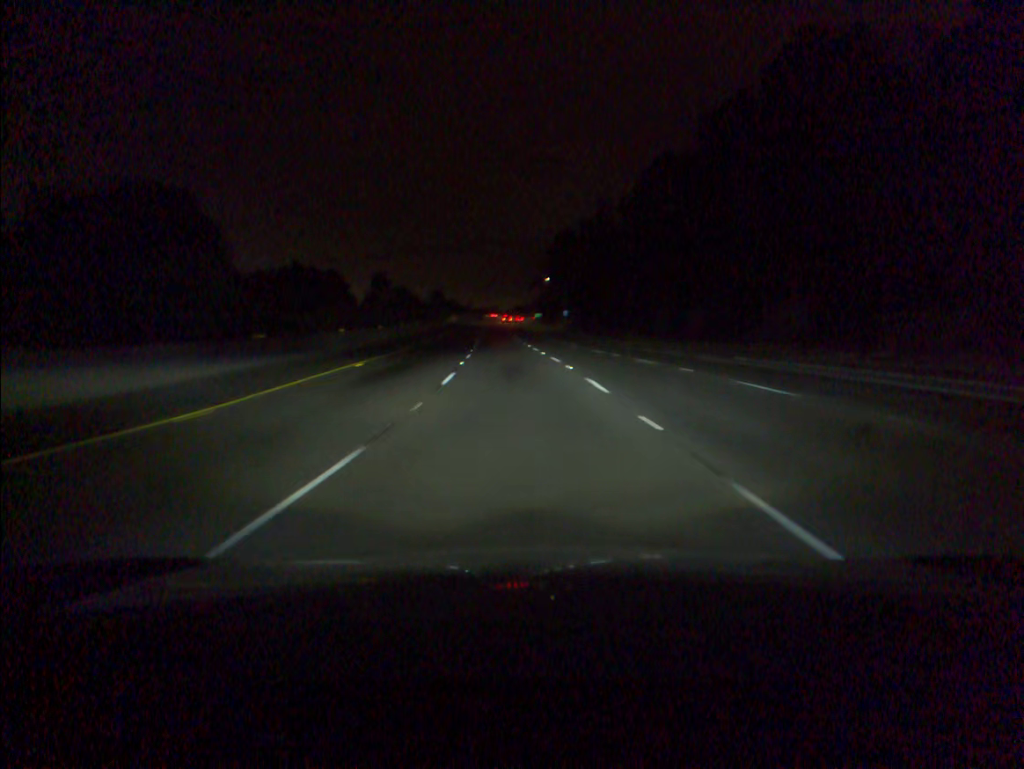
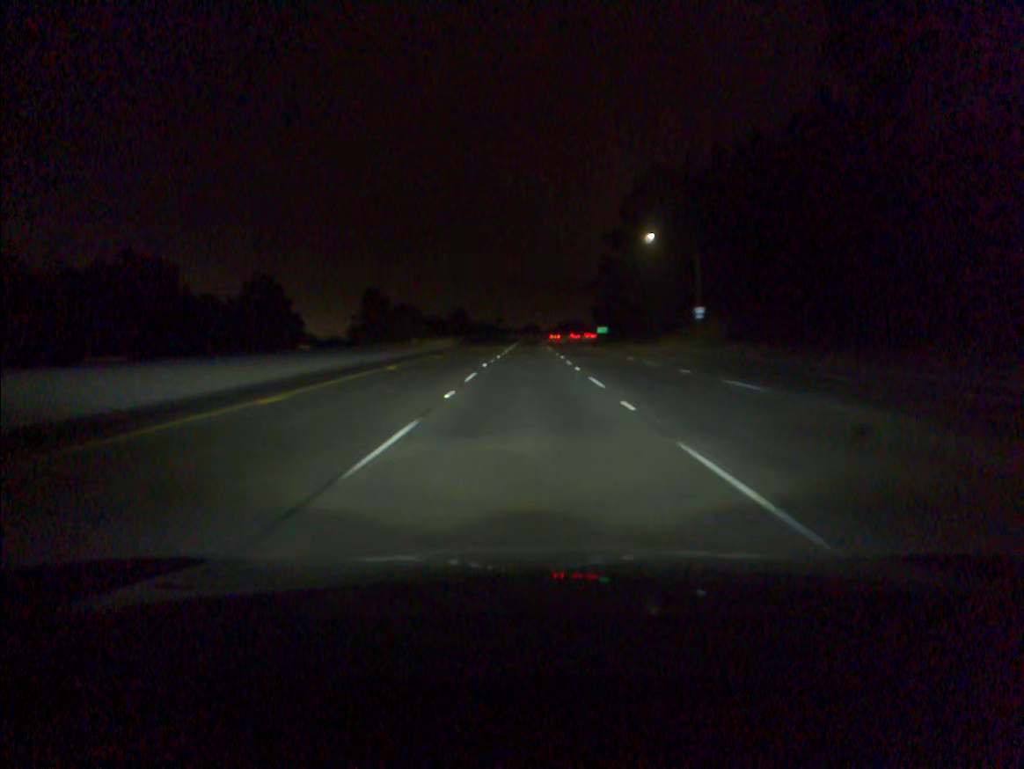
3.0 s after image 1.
(-3.5, +99.1) m; -3°
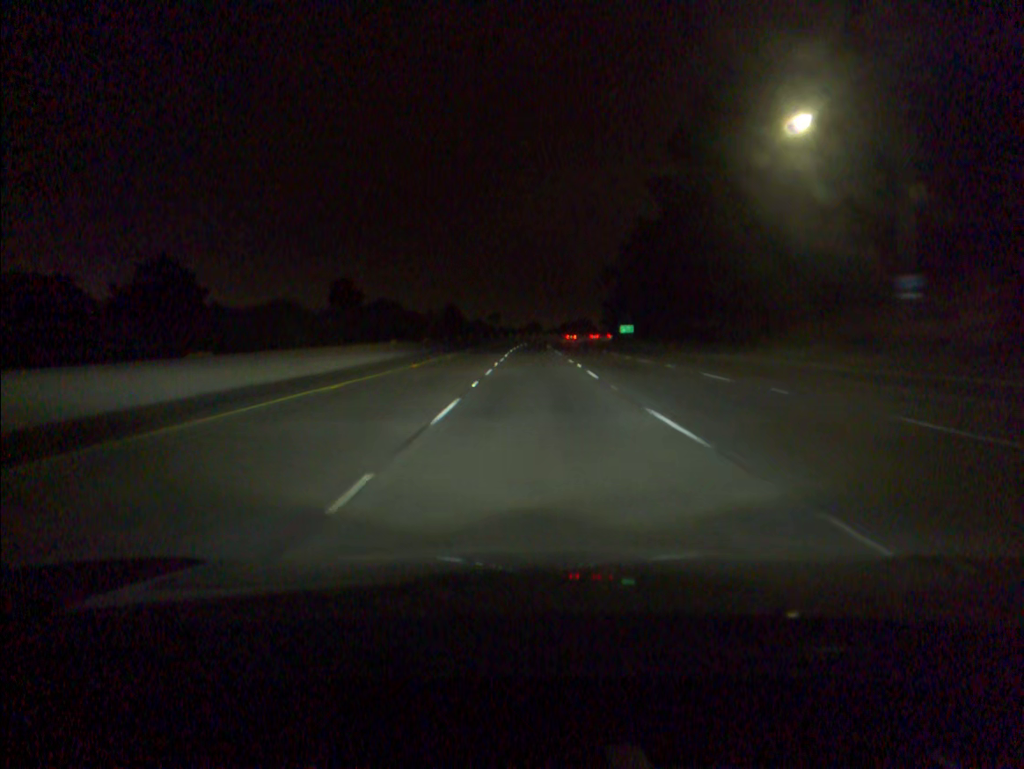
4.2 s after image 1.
(0.0, +39.6) m; 0°
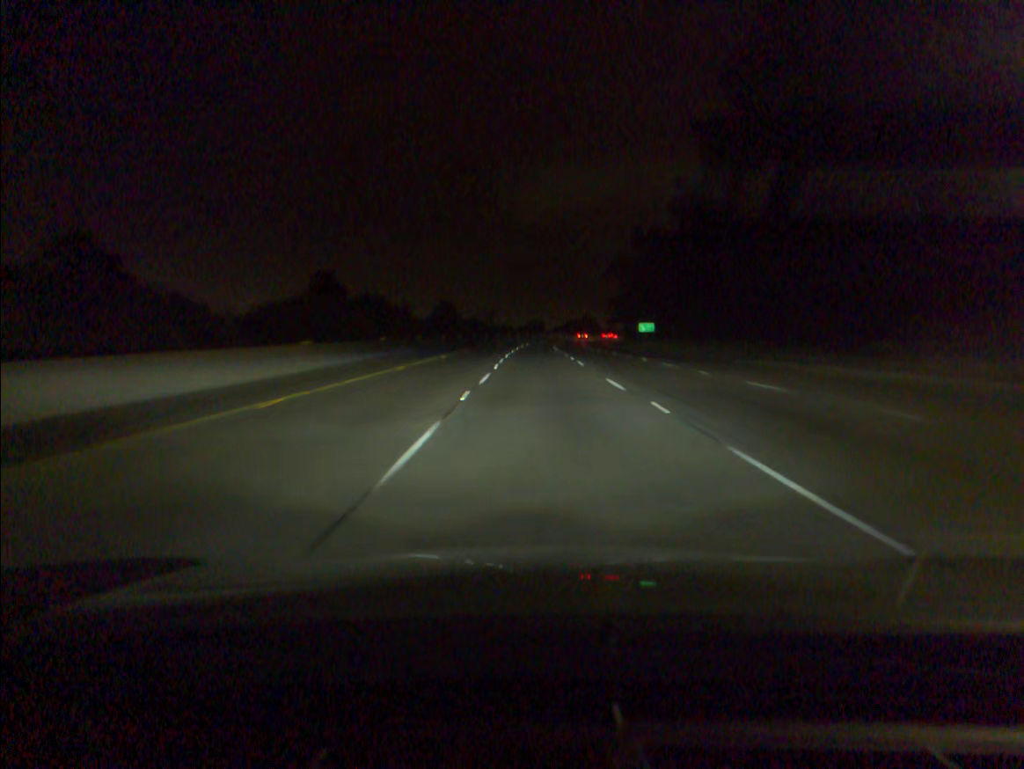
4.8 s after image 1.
(0.0, +19.7) m; 0°
